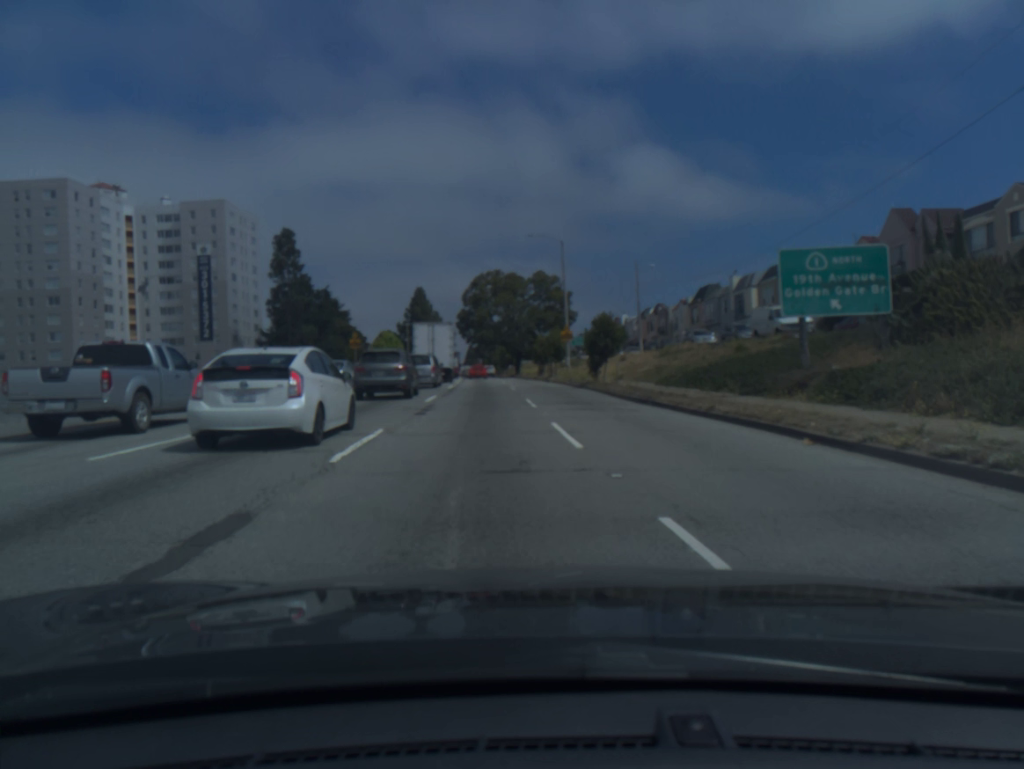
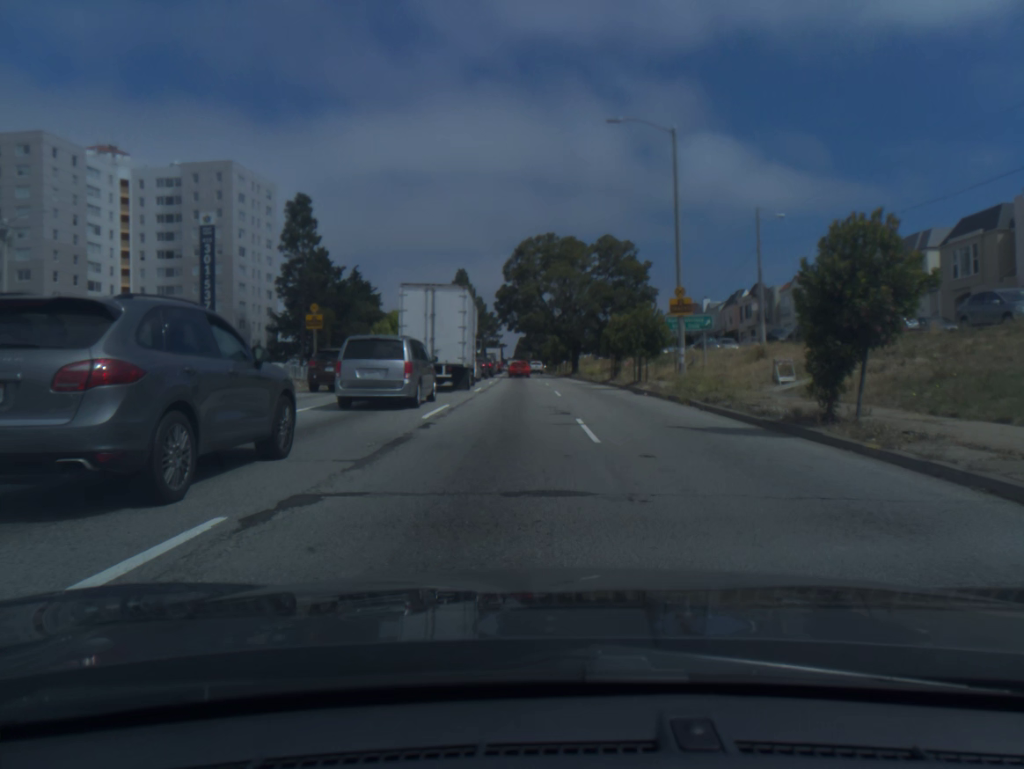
(-1.2, +23.5) m; -4°
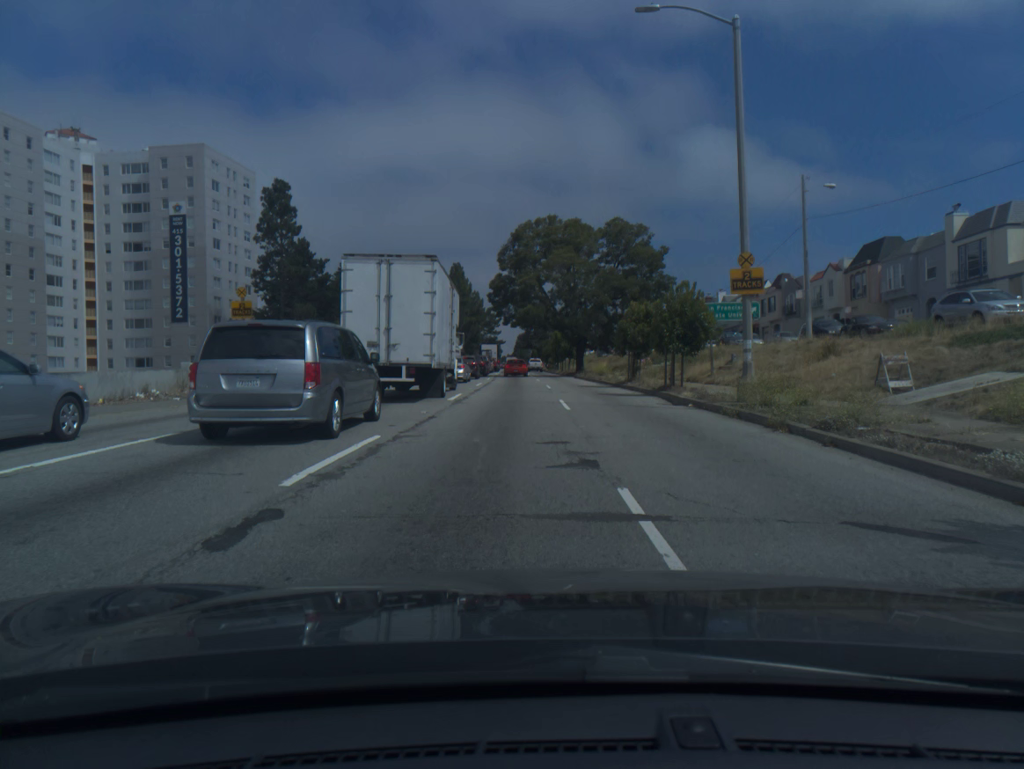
(0.0, +8.5) m; 0°
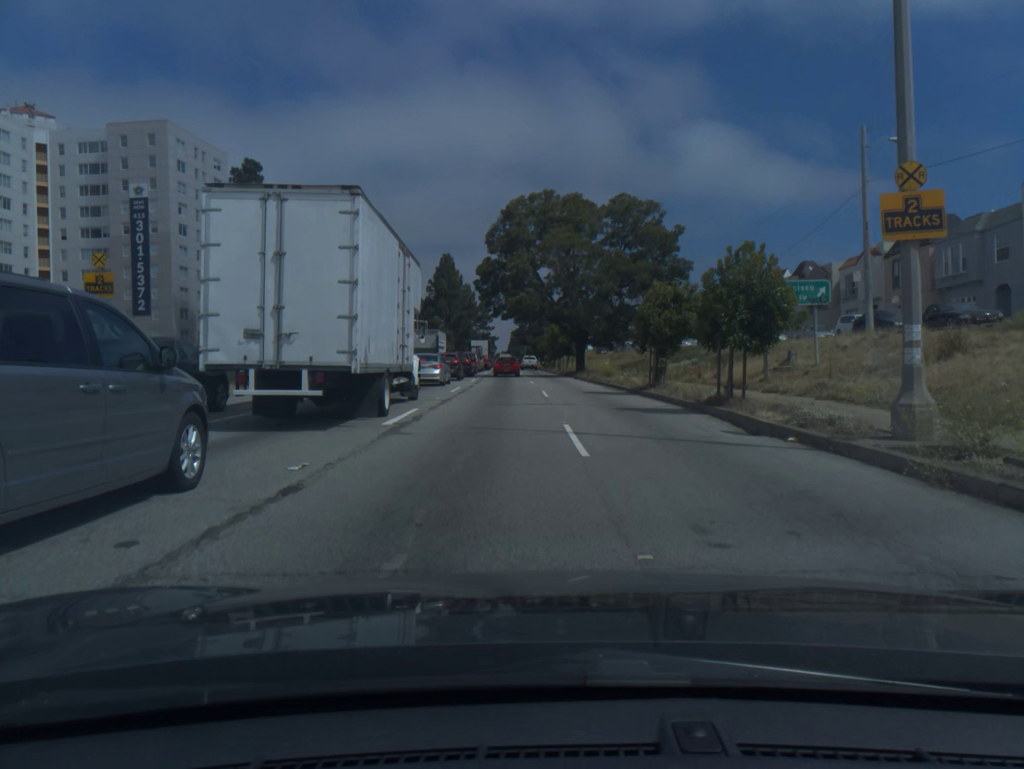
(0.0, +8.5) m; 0°
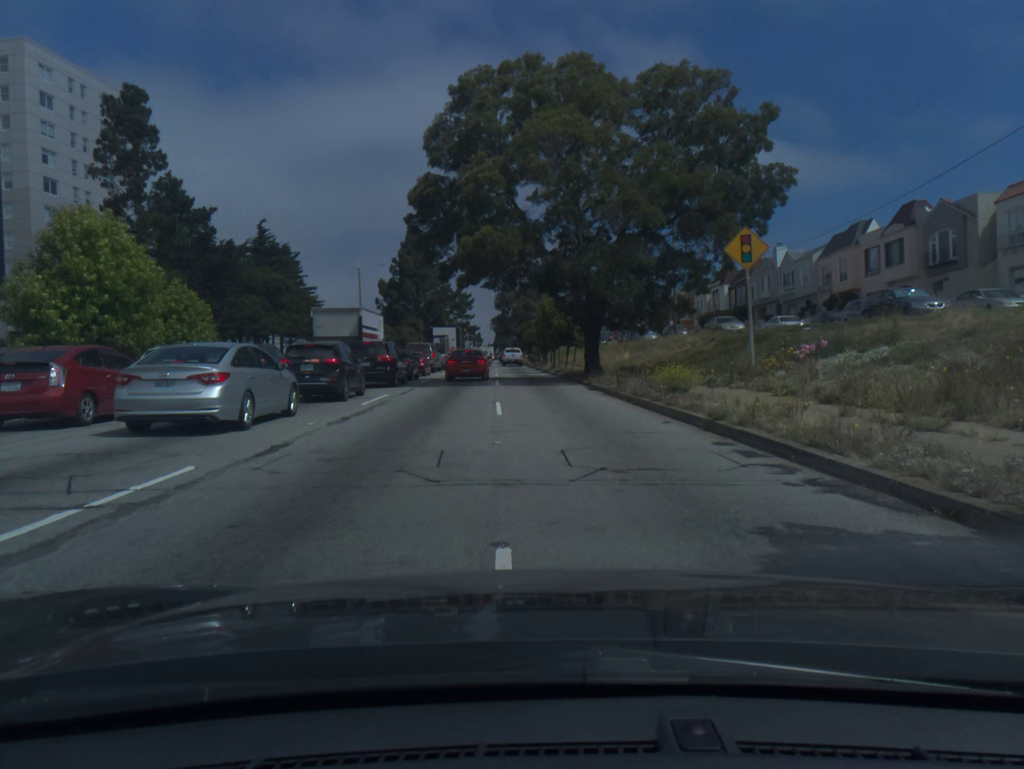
(+0.2, +24.2) m; +1°
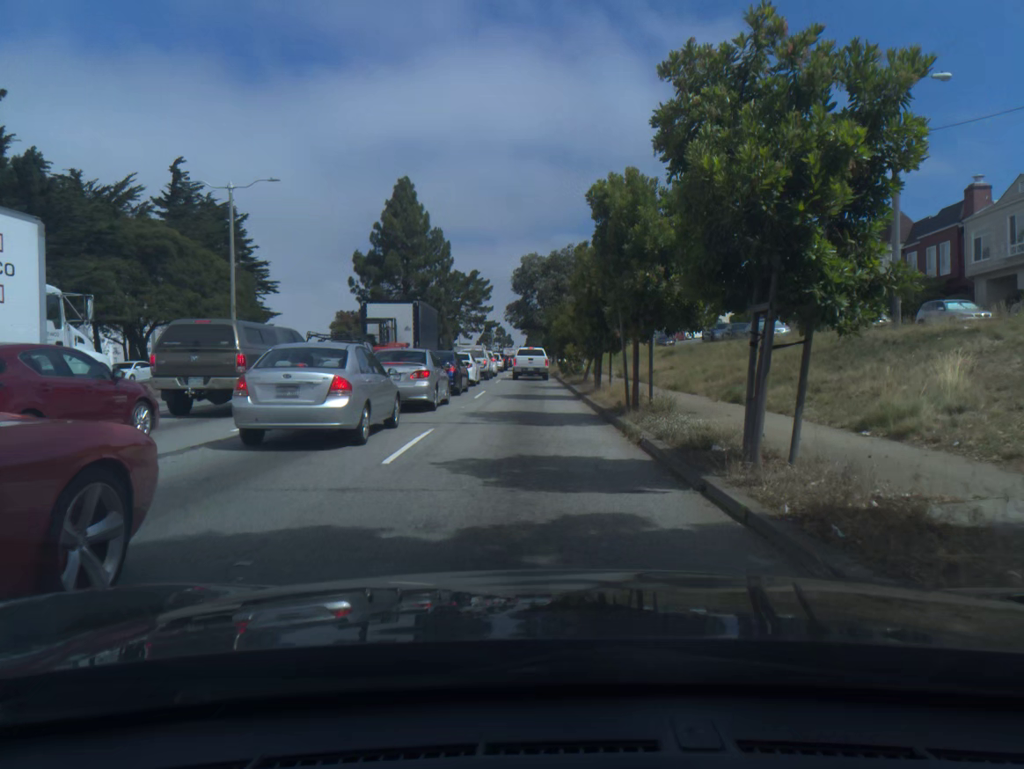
(-0.4, +35.6) m; -3°
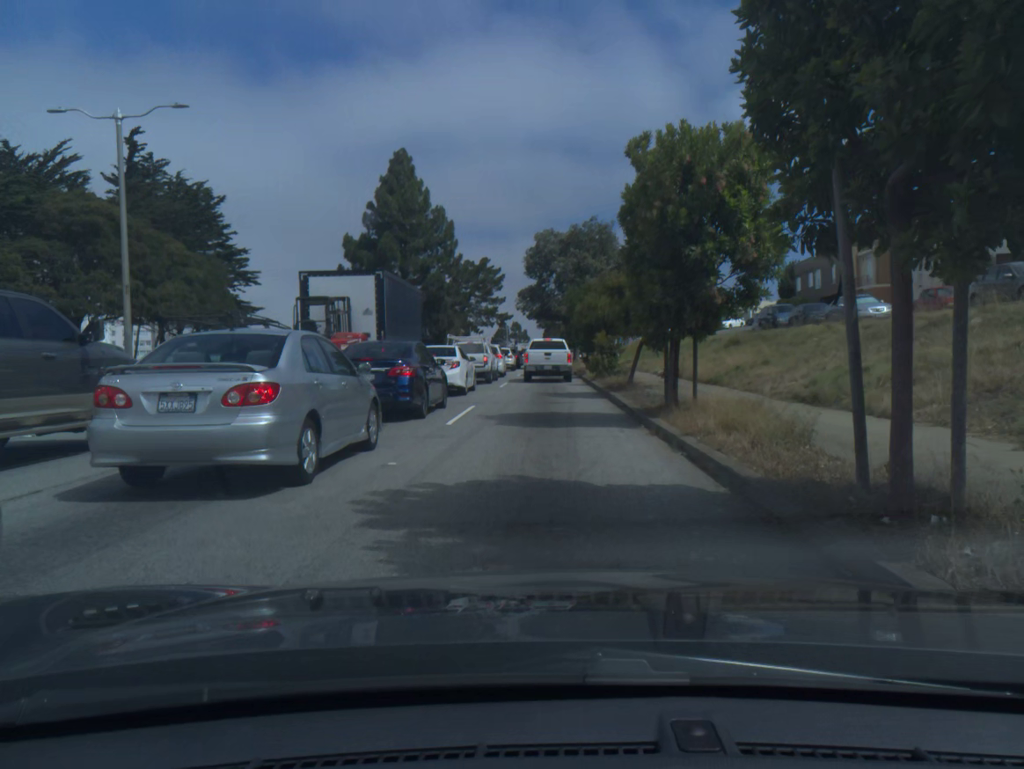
(-0.1, +11.0) m; -1°
